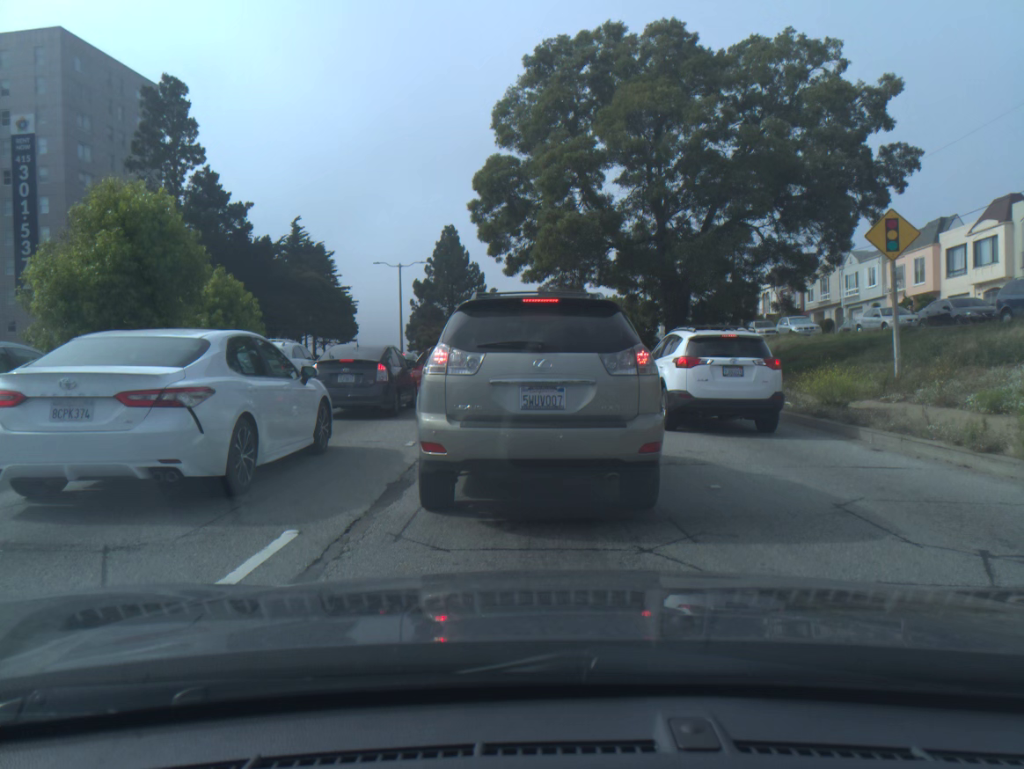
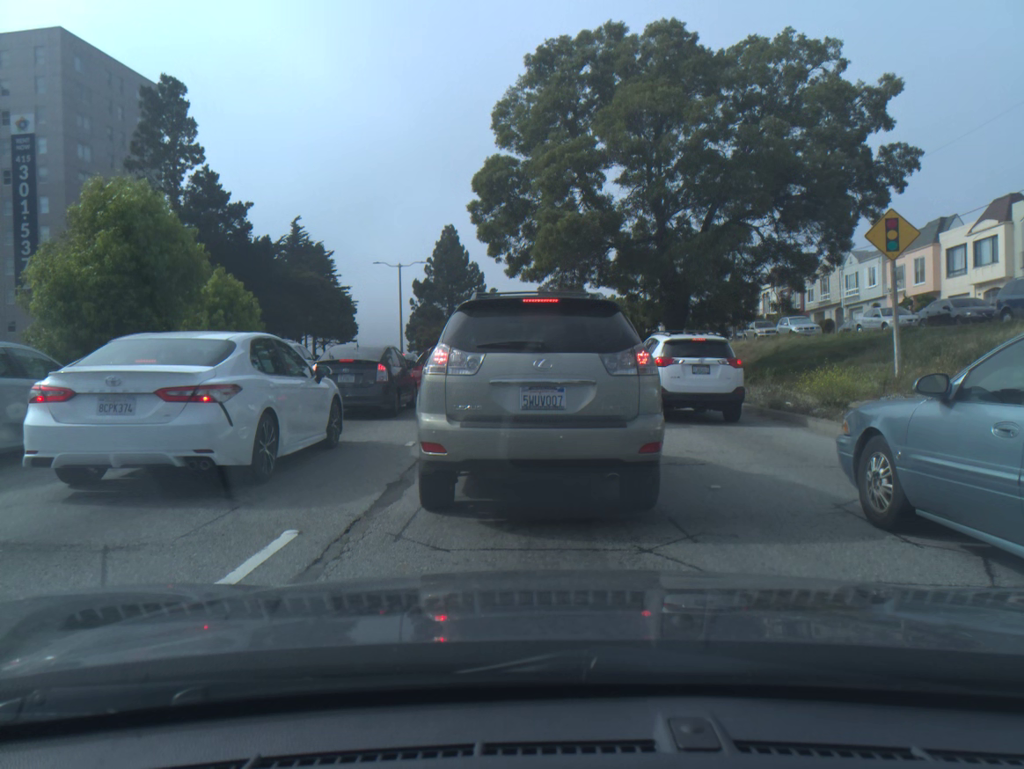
(0.0, 0.0) m; 0°
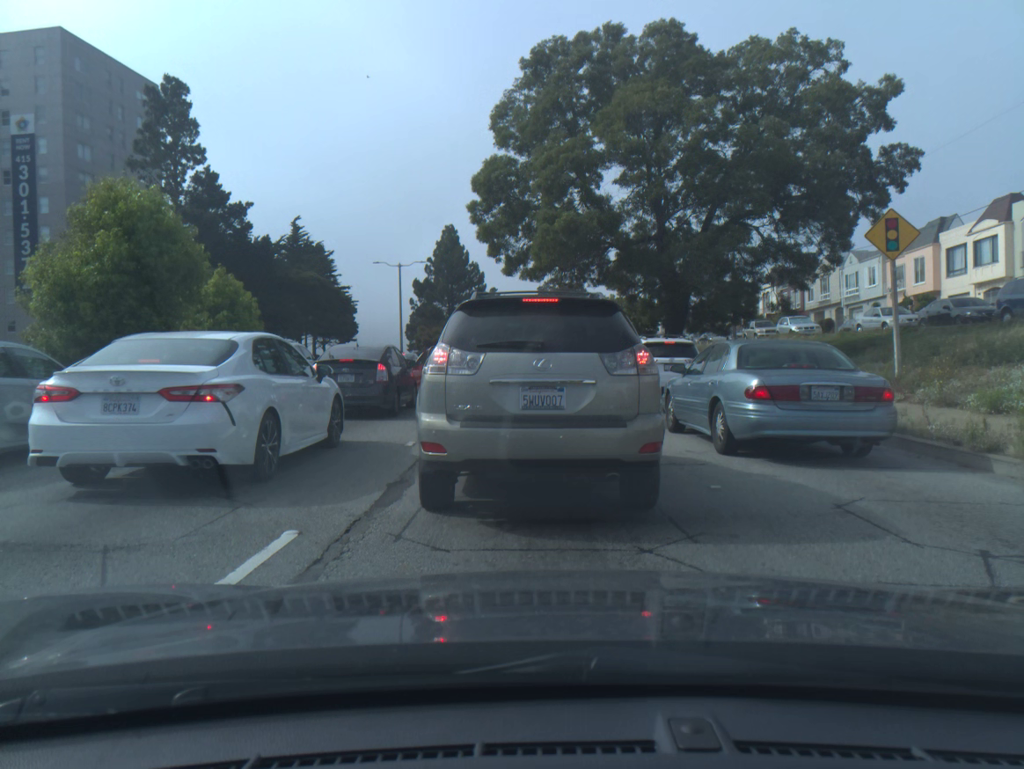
(0.0, 0.0) m; 0°
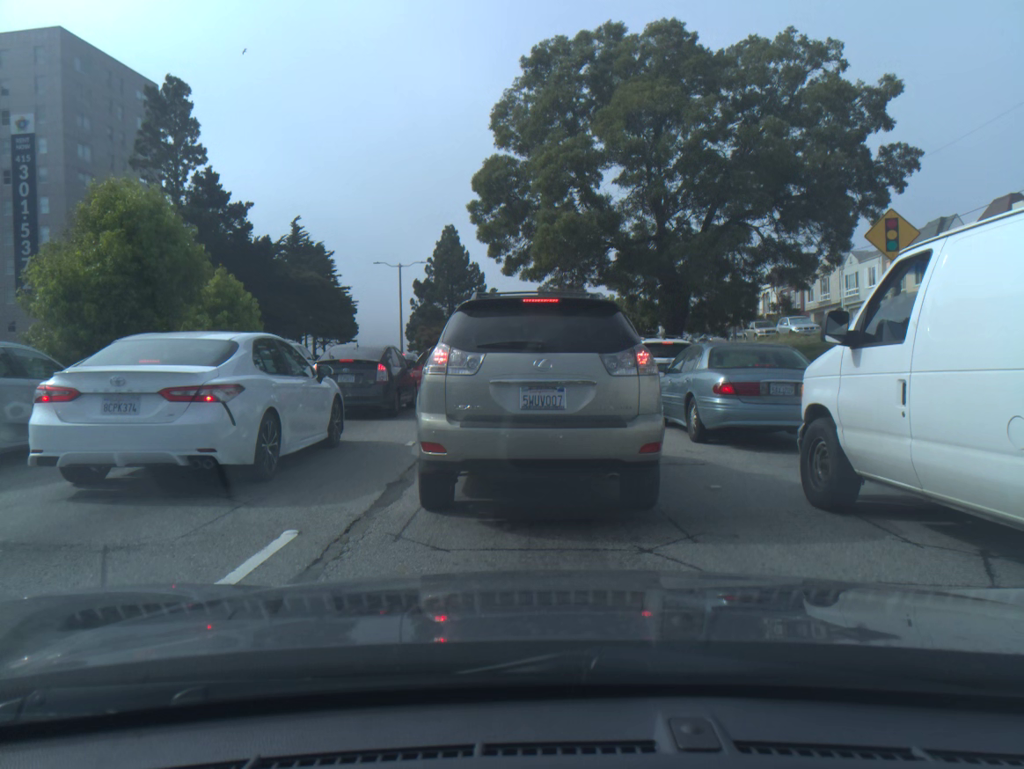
(0.0, 0.0) m; 0°
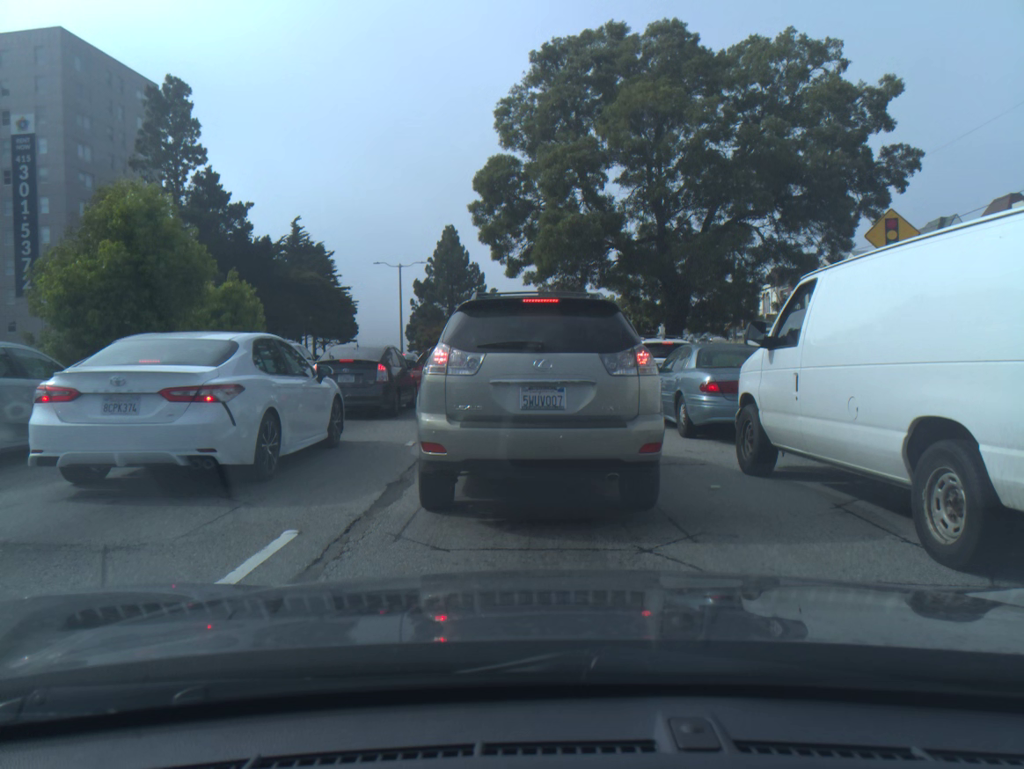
(0.0, 0.0) m; 0°
